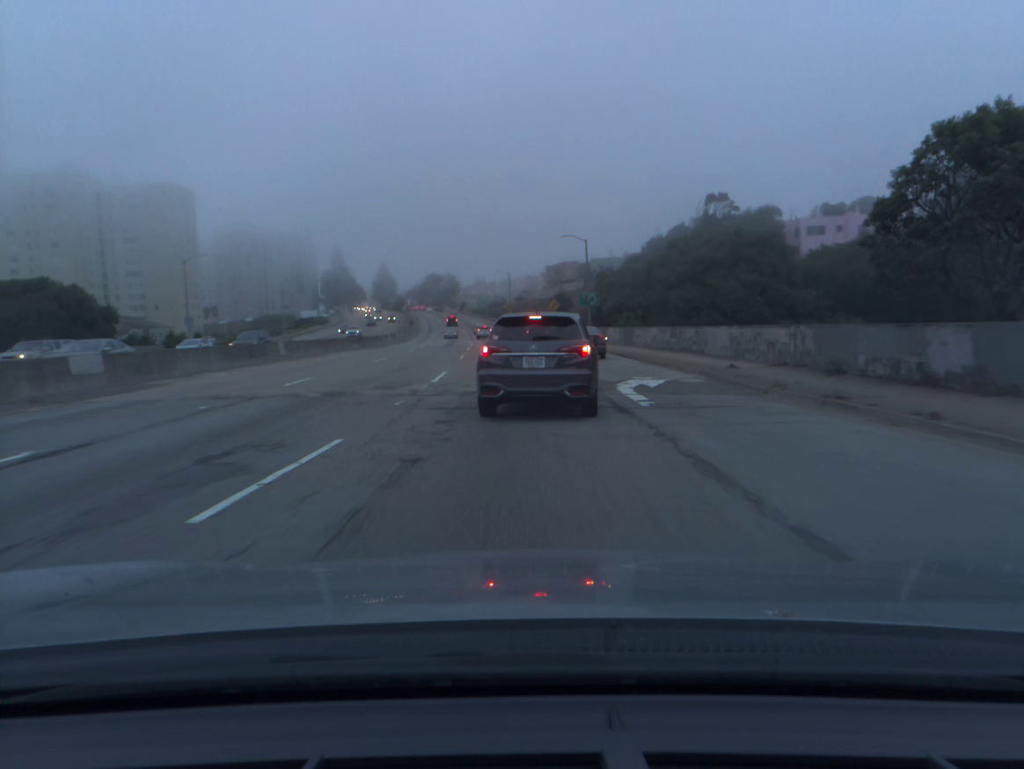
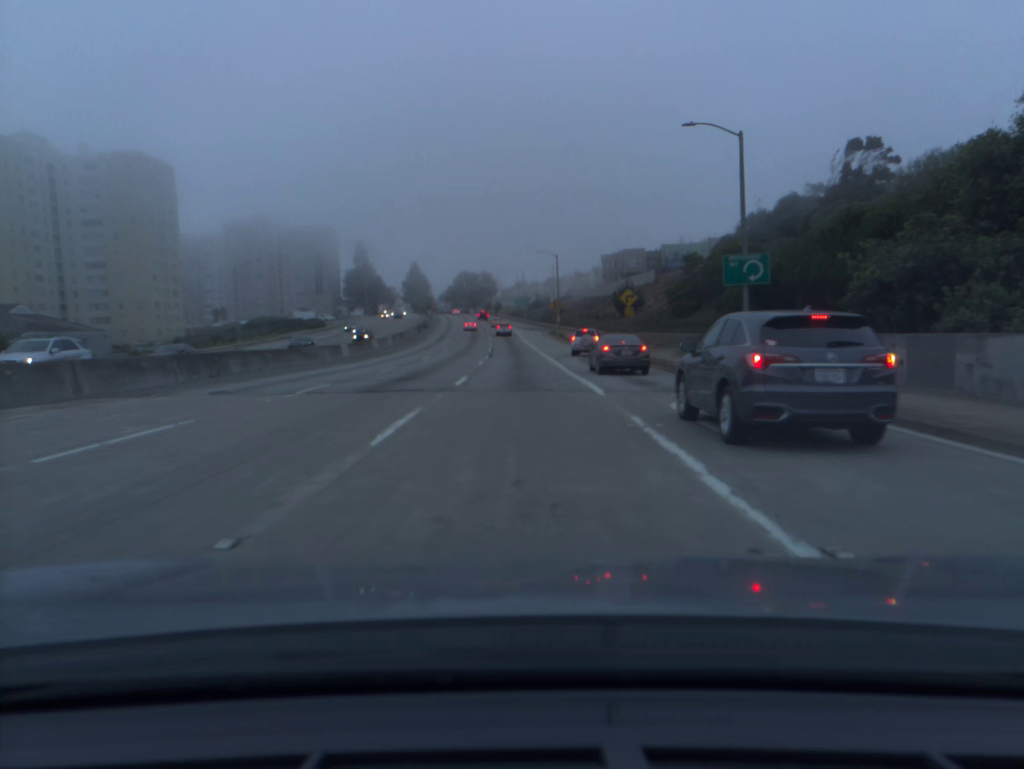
(-1.1, +41.2) m; -3°
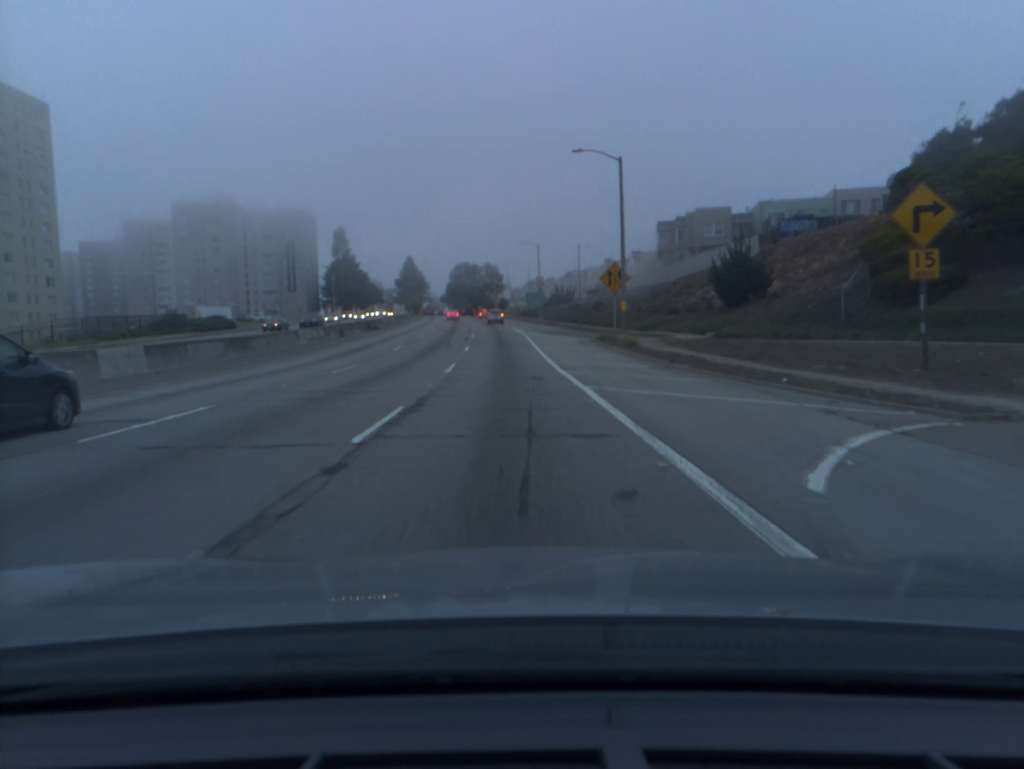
(-0.3, +50.4) m; -1°
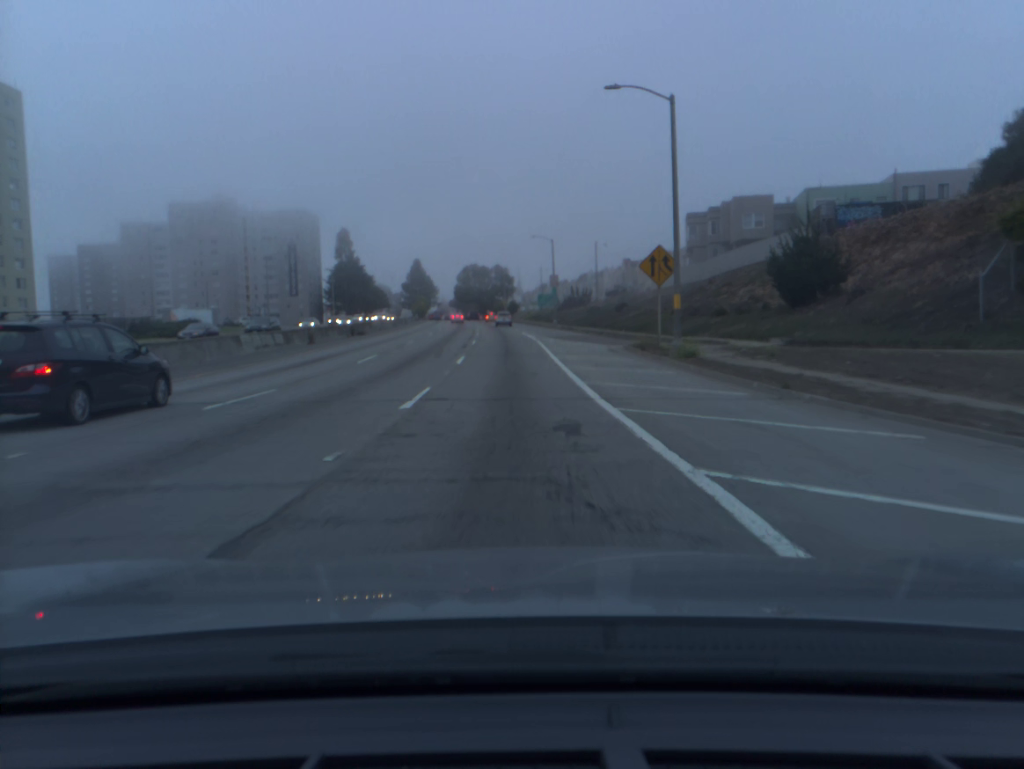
(-0.1, +10.7) m; -1°
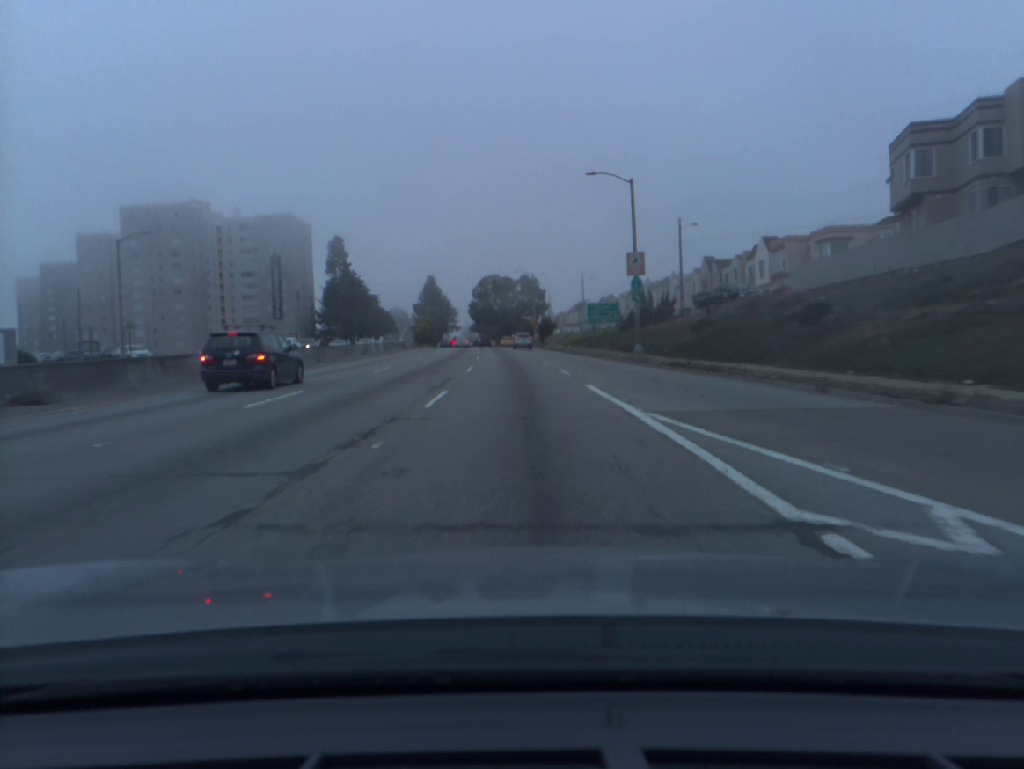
(-1.0, +43.2) m; -2°
